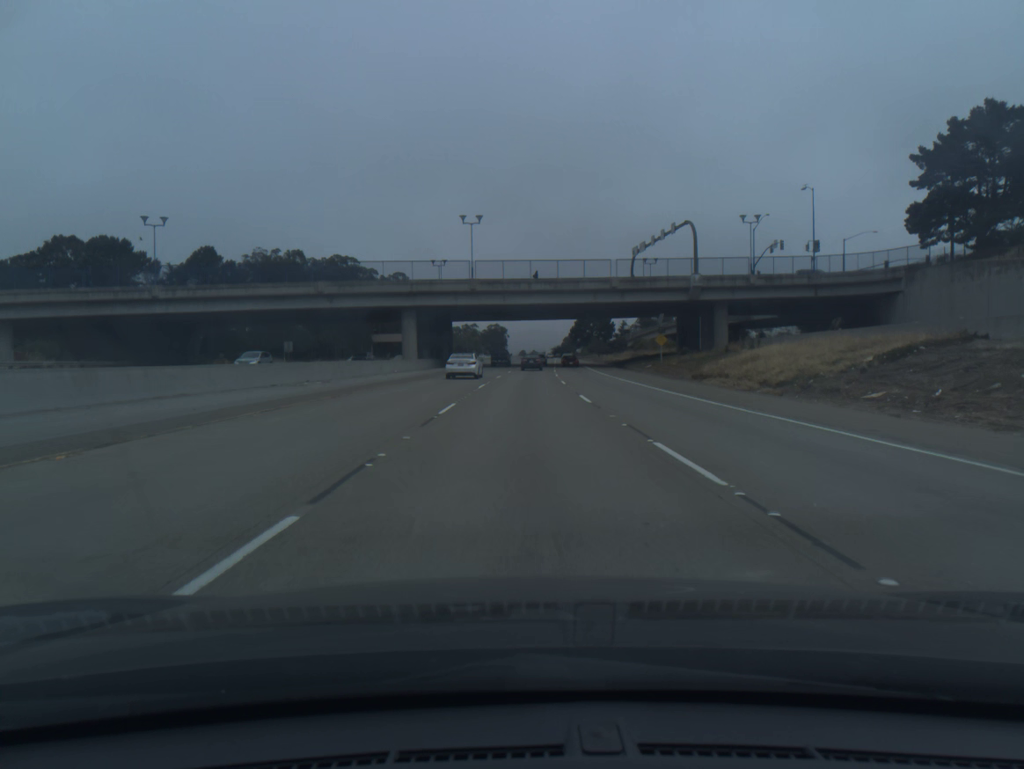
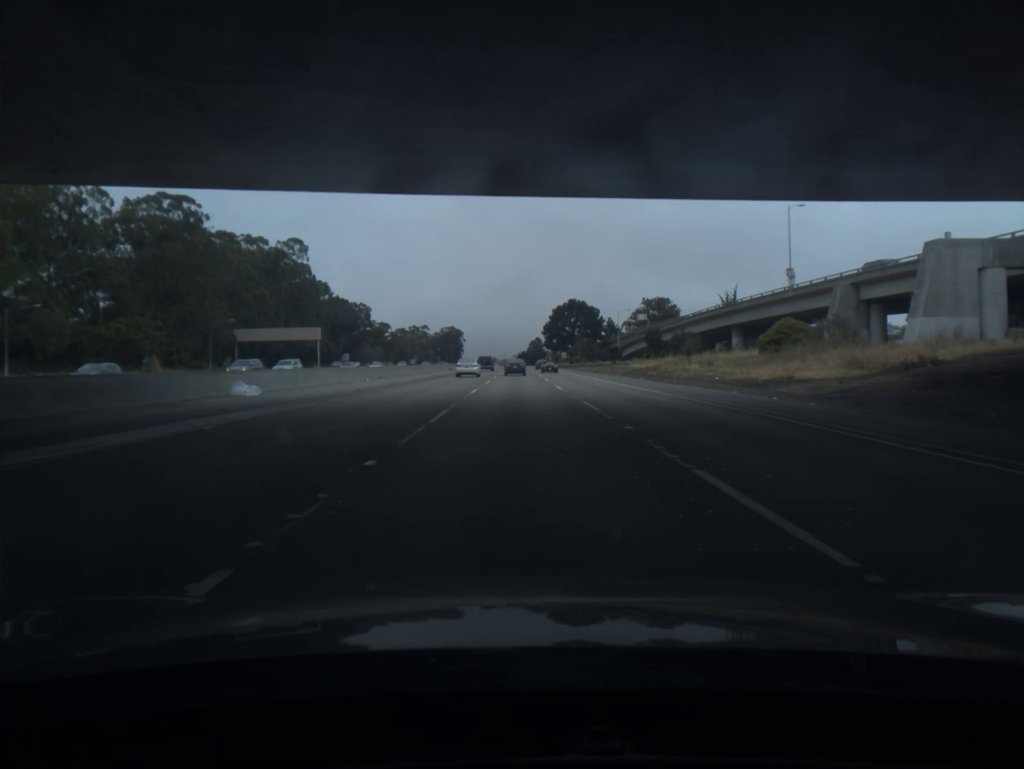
(+2.5, +90.2) m; +3°
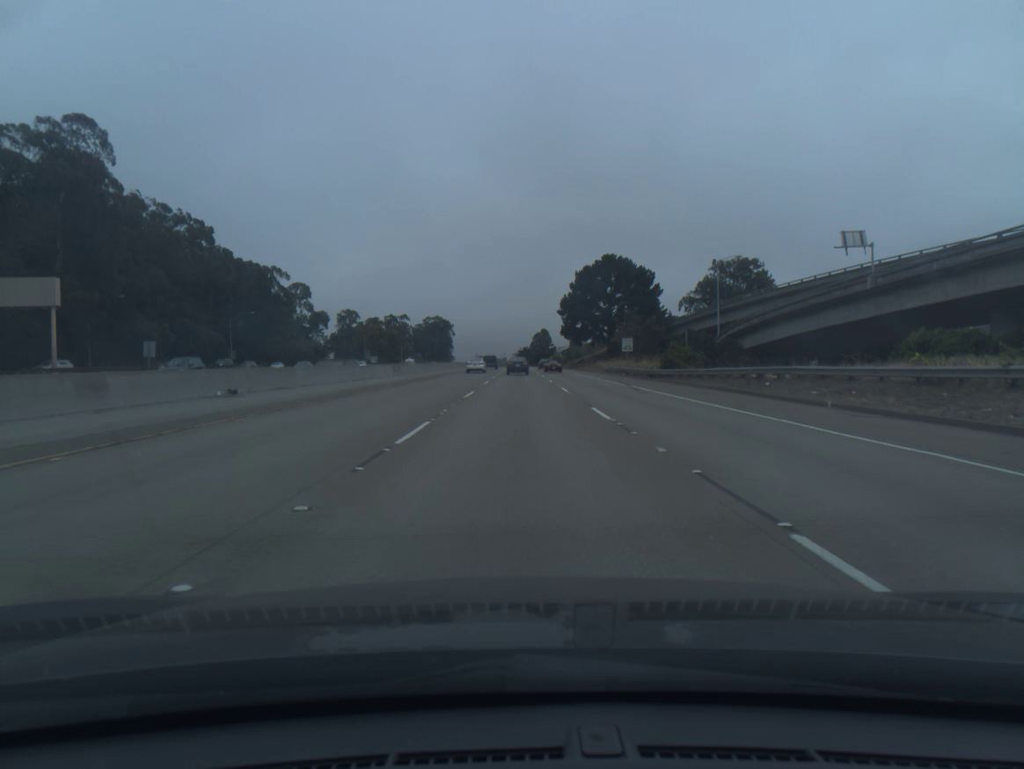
(+0.1, +90.4) m; 0°
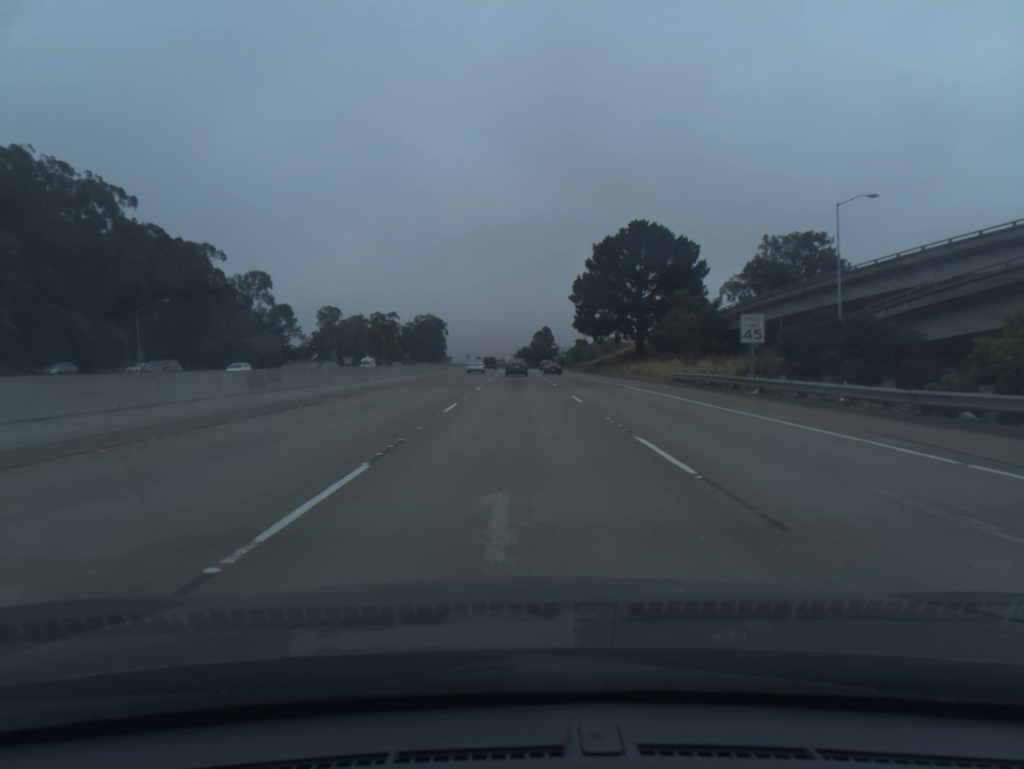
(0.0, +36.0) m; 0°
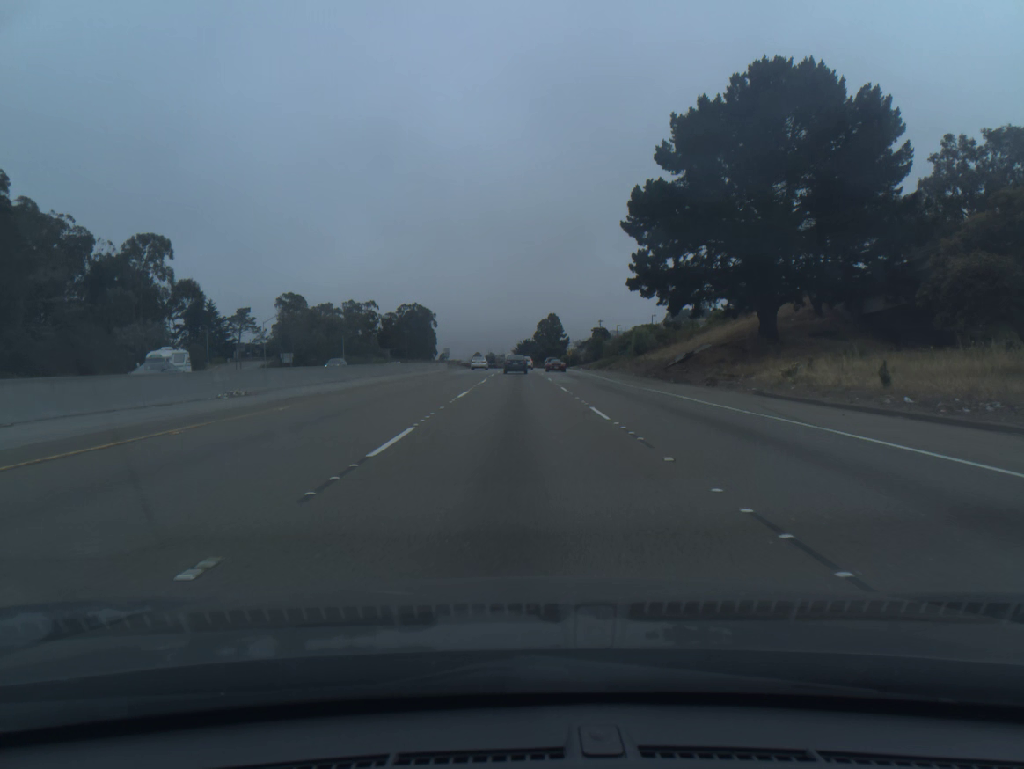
(0.0, +53.5) m; 0°
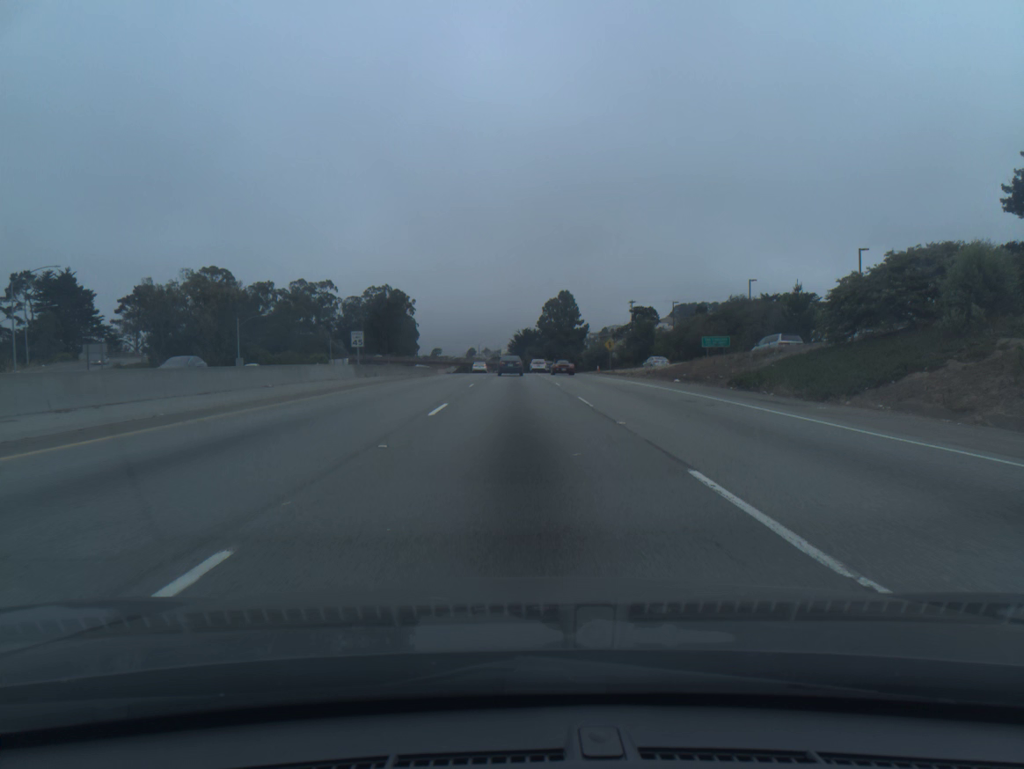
(0.0, +68.7) m; 0°
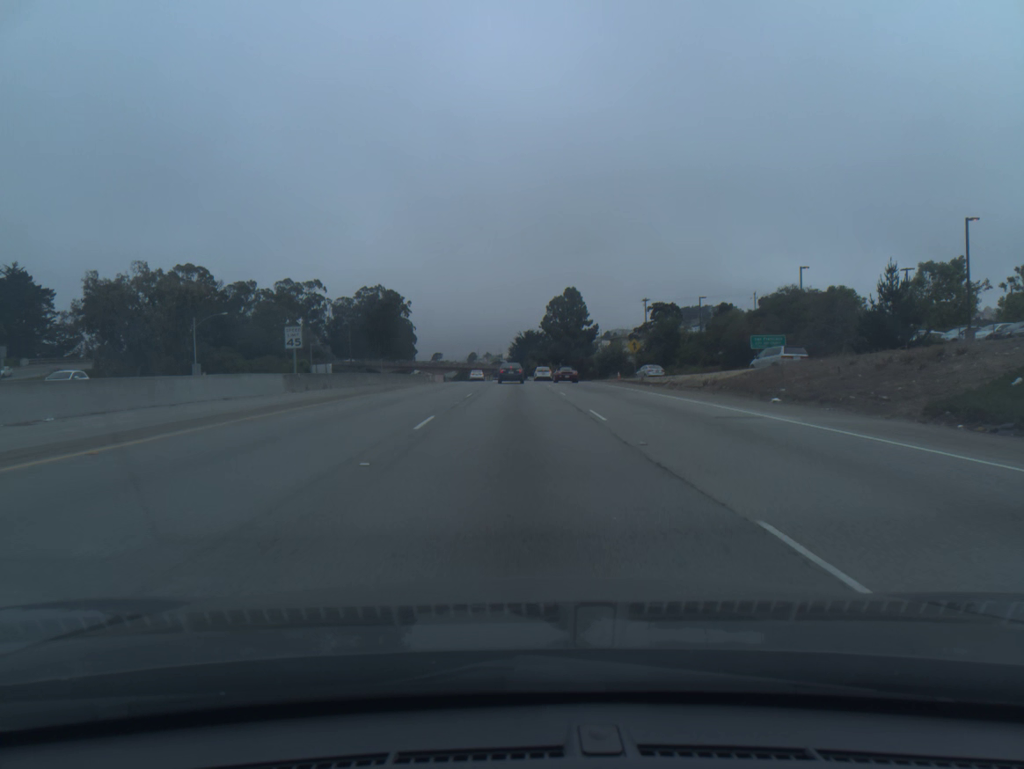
(0.0, +16.7) m; 0°
